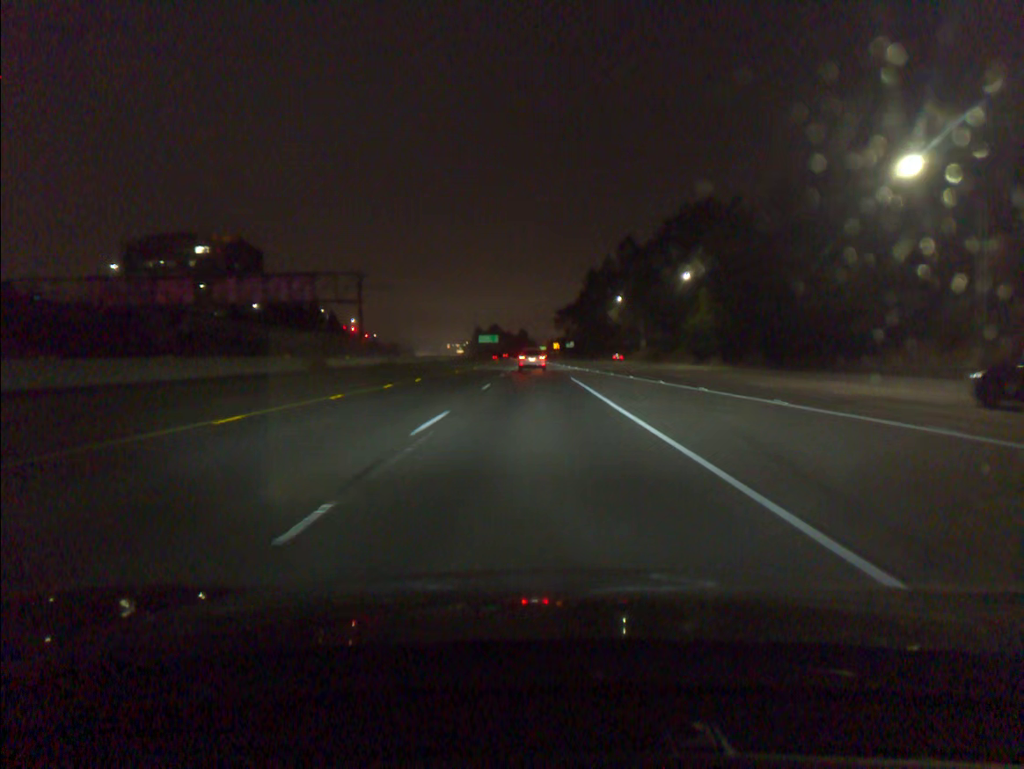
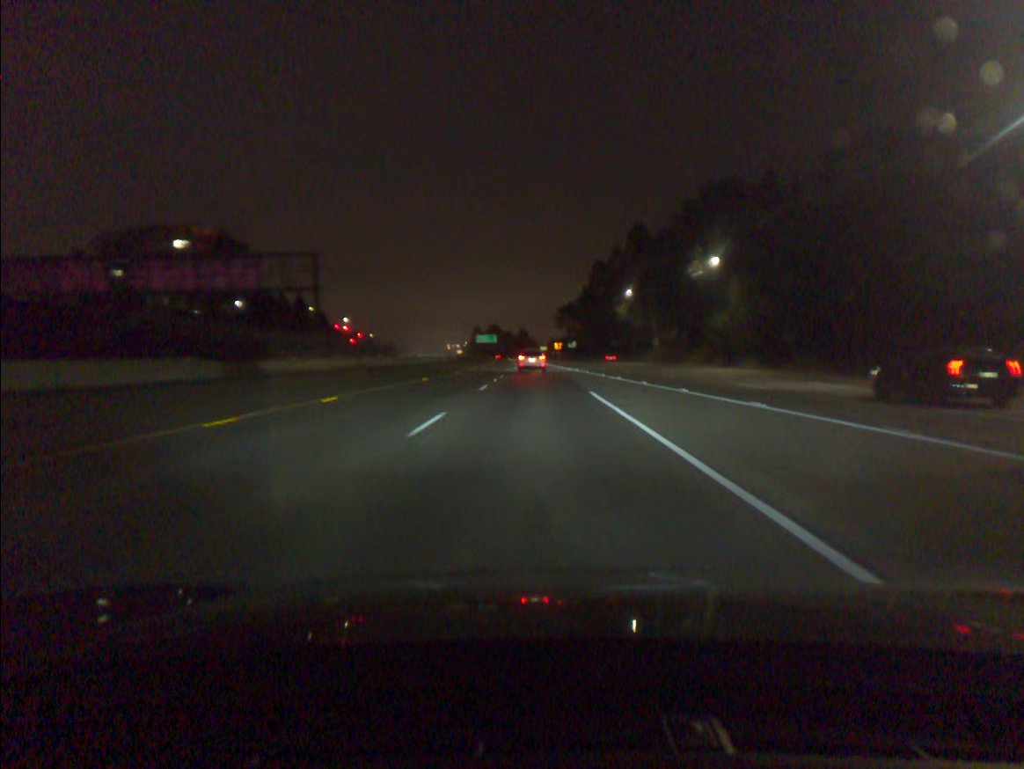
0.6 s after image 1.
(0.0, +14.9) m; 0°
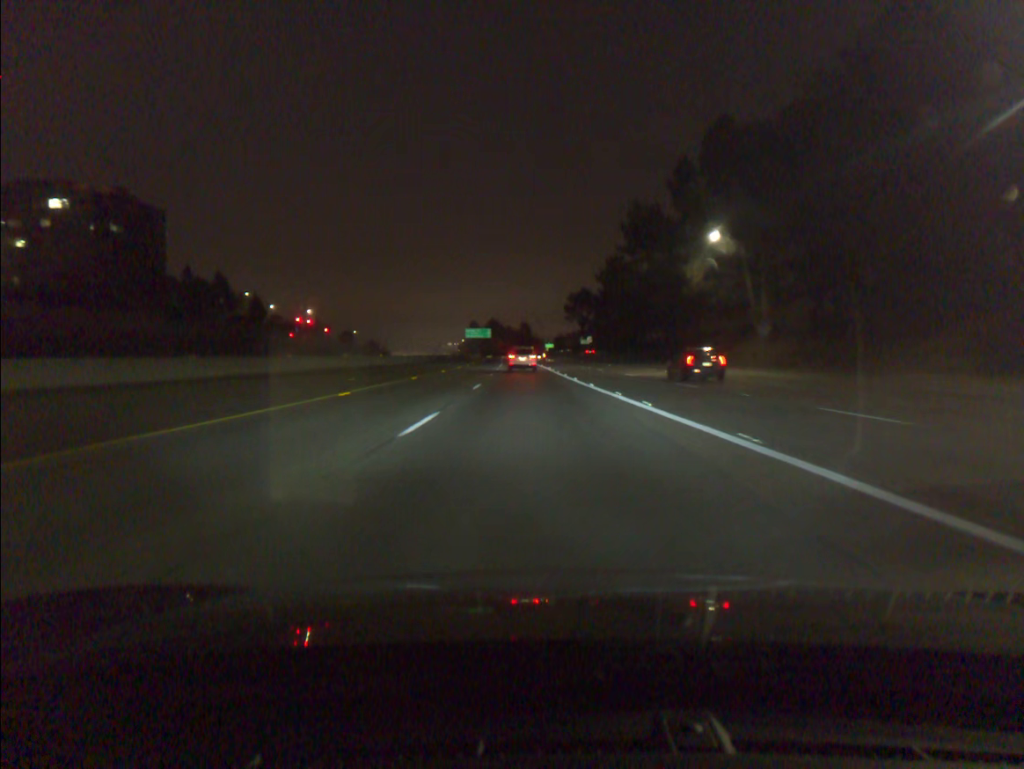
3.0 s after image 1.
(-0.1, +58.9) m; 0°
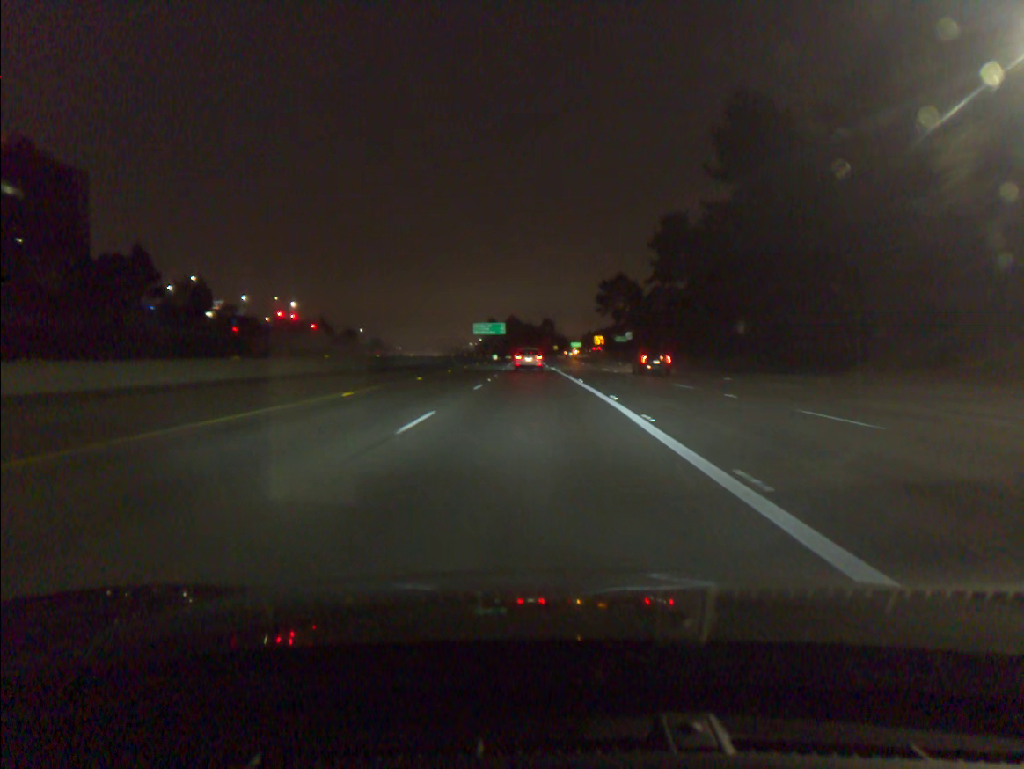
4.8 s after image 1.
(-0.5, +43.3) m; -2°
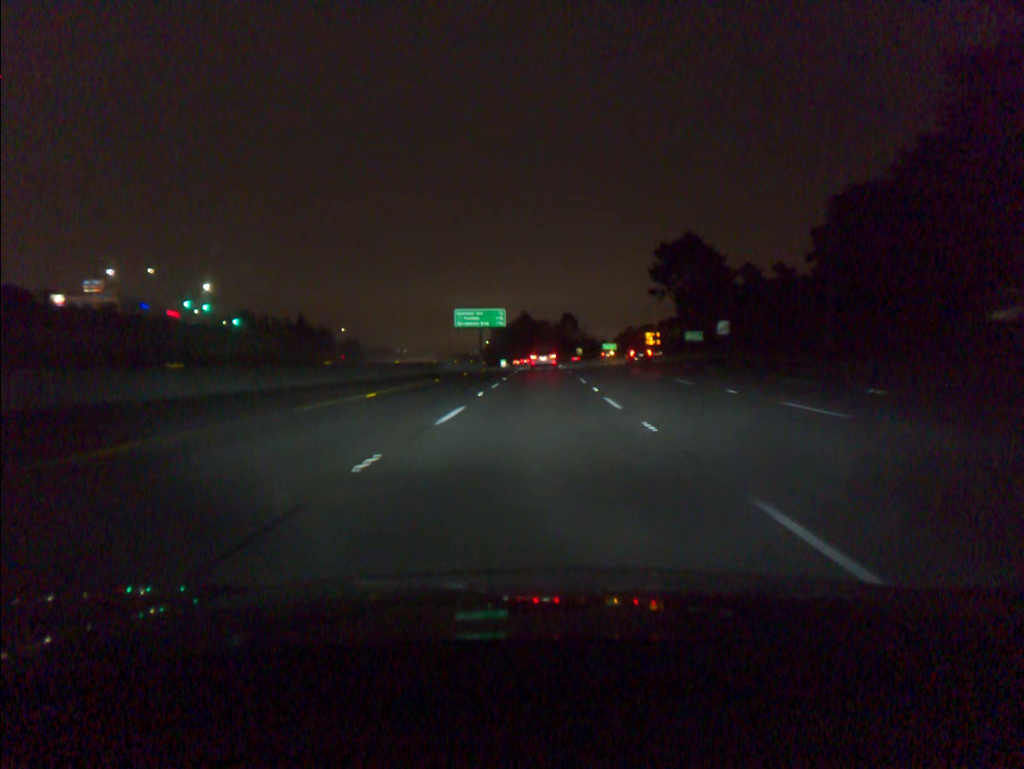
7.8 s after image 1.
(-1.1, +71.9) m; -1°
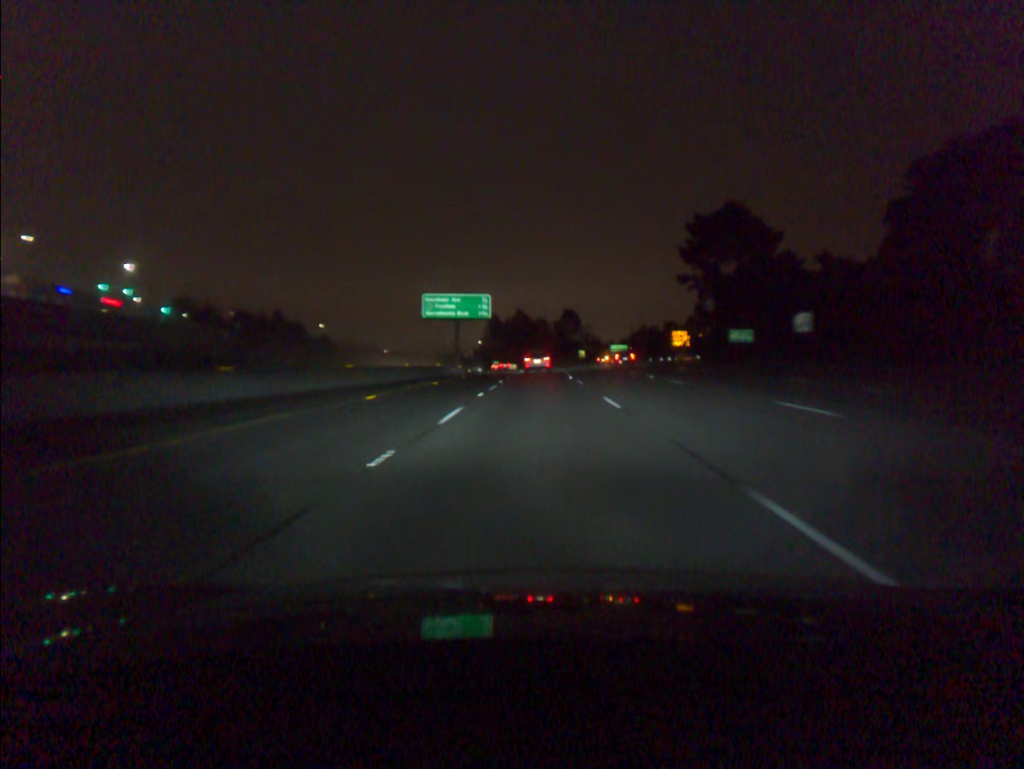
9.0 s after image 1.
(+0.1, +29.0) m; 0°
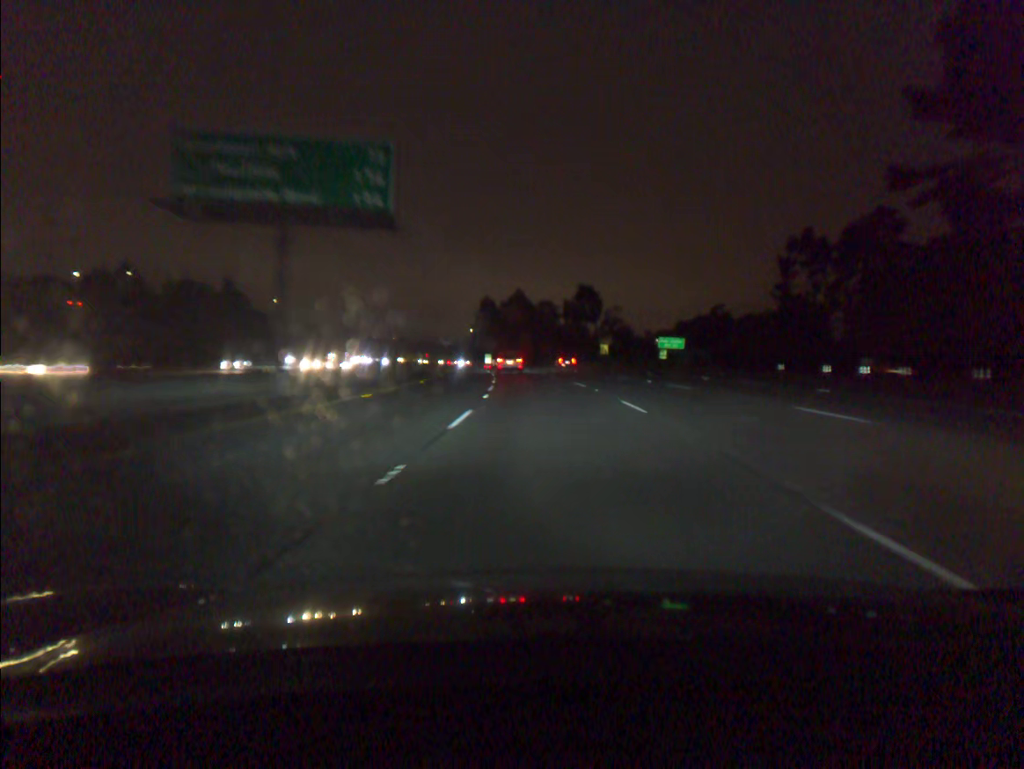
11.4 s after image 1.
(-0.1, +59.0) m; 0°
